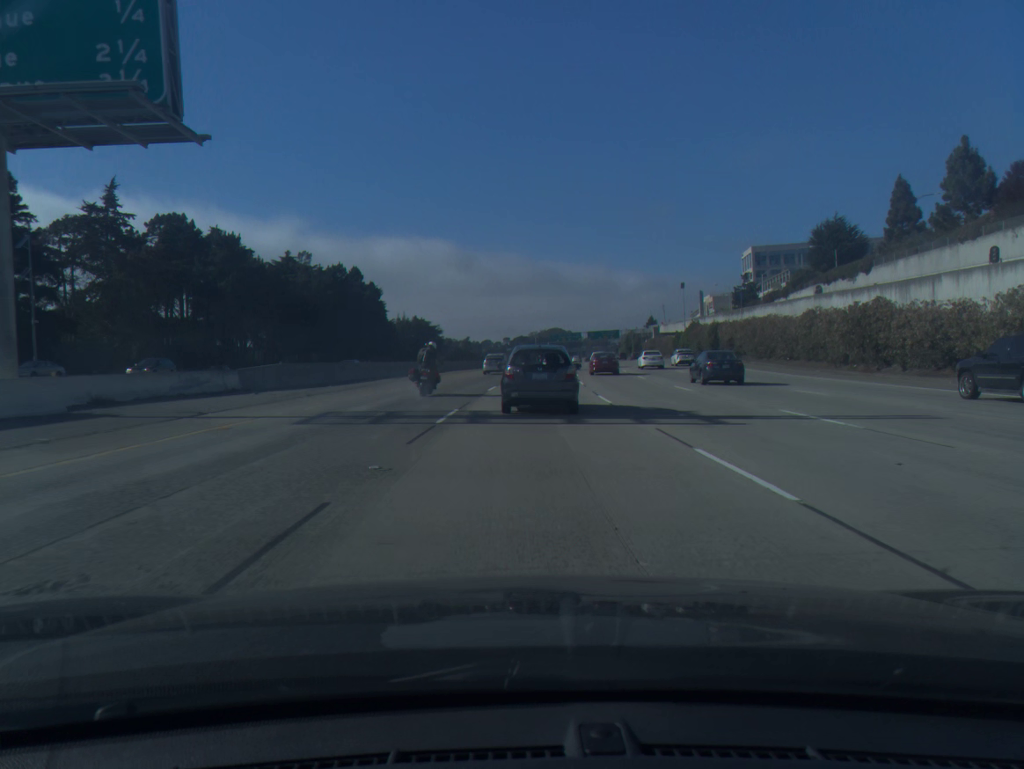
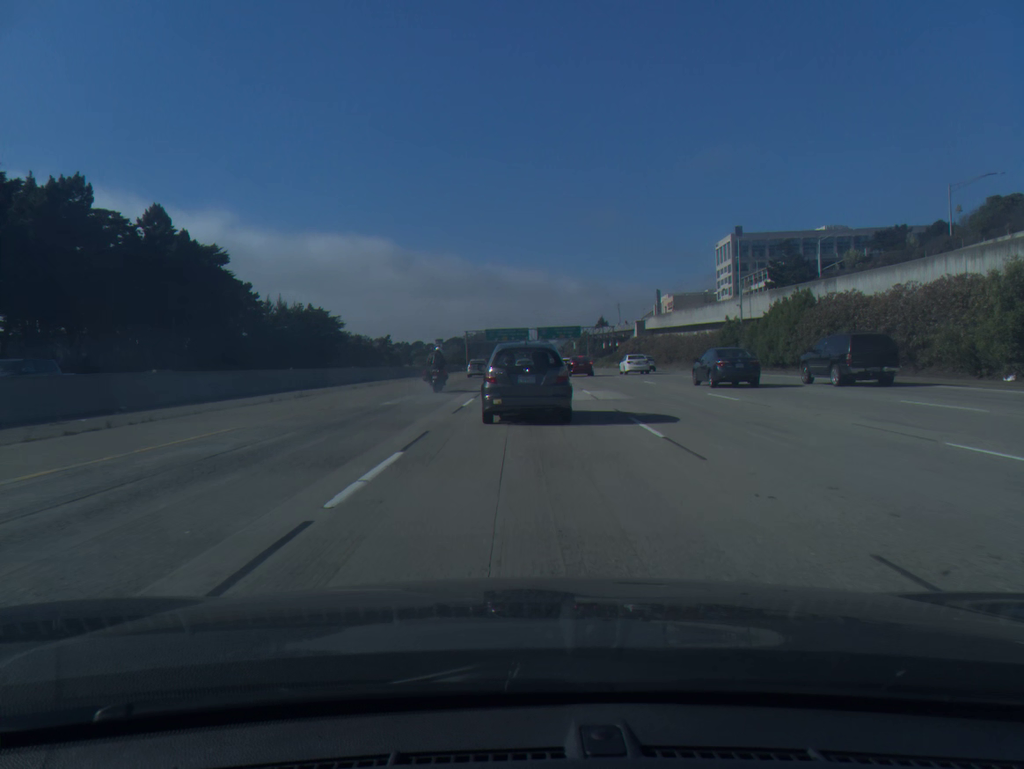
(+2.9, +66.3) m; +5°
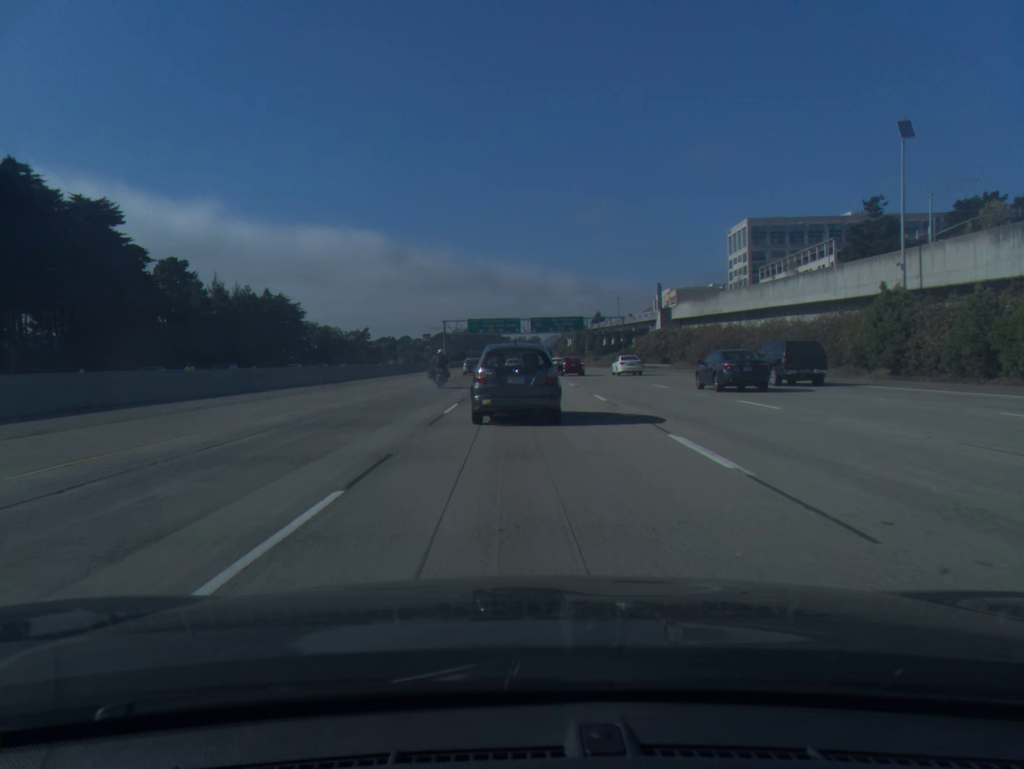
(+0.2, +32.3) m; +1°
